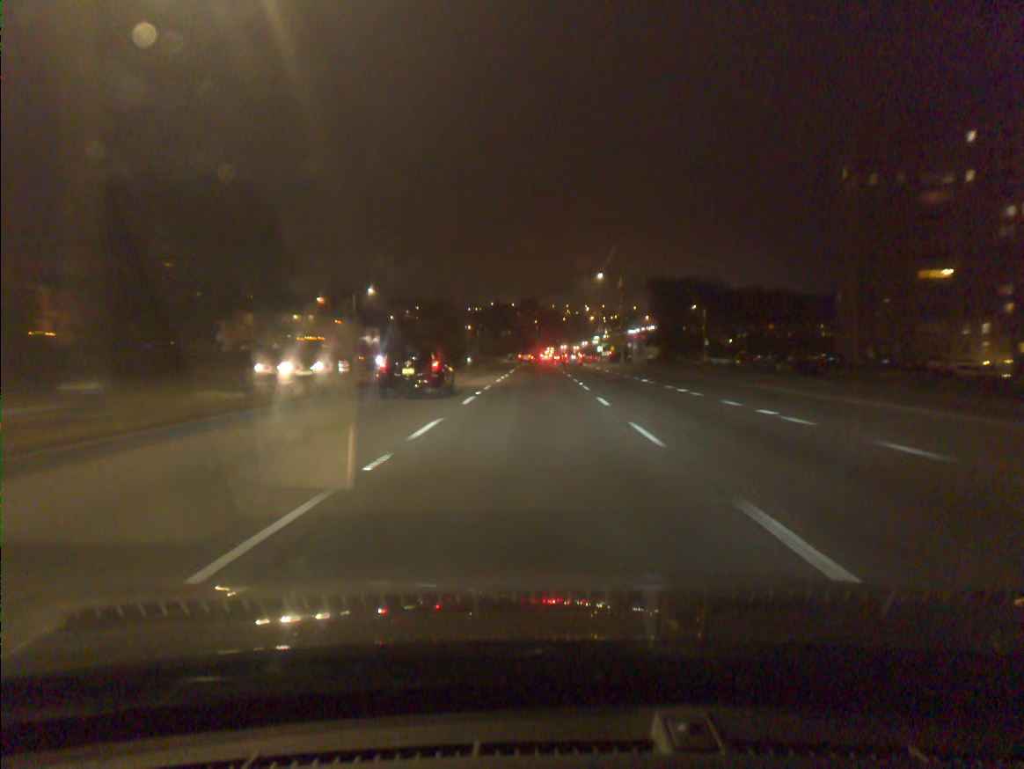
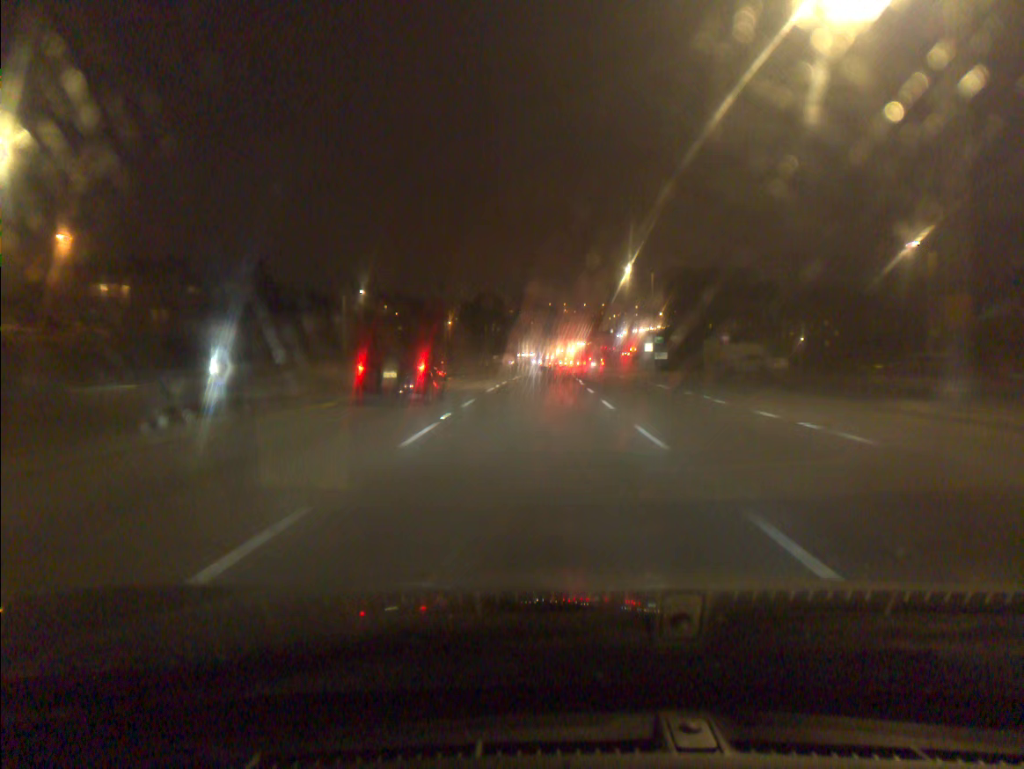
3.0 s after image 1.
(0.0, +67.5) m; 0°
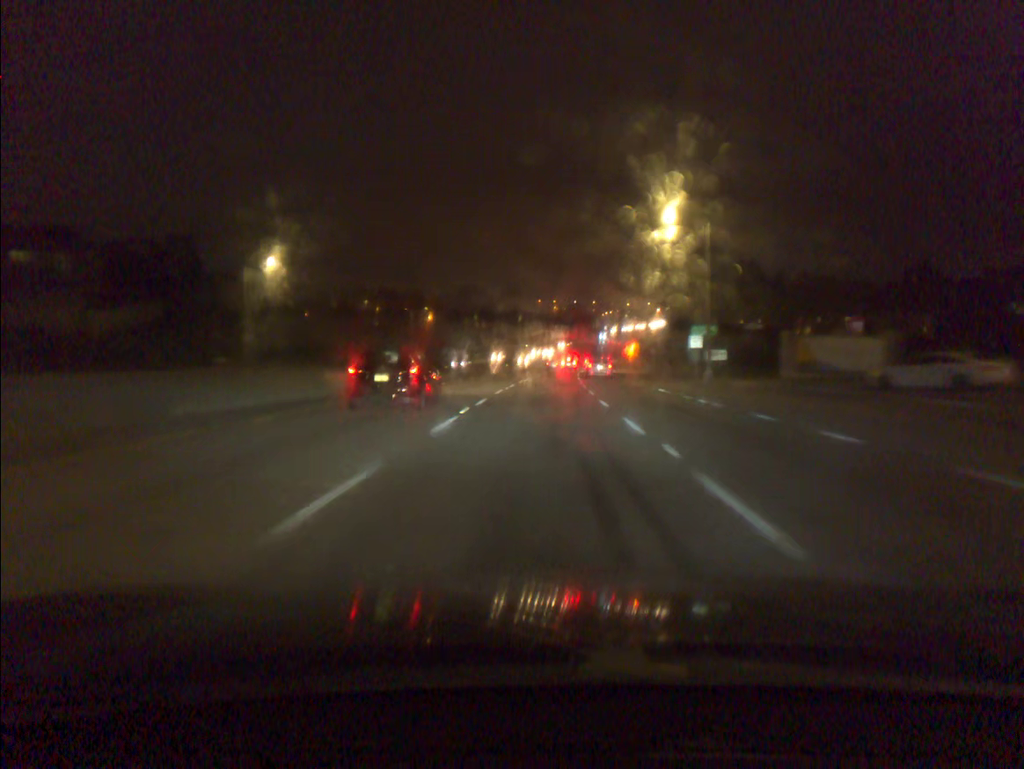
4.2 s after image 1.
(+0.2, +27.2) m; +1°
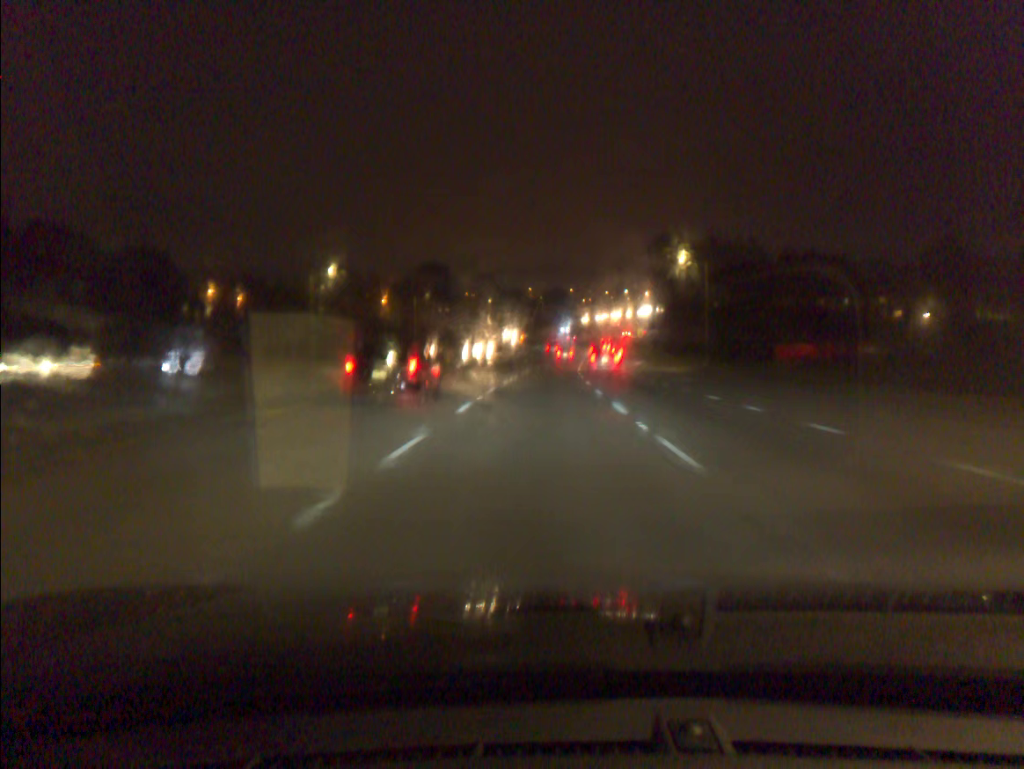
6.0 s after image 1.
(+0.6, +40.9) m; +2°
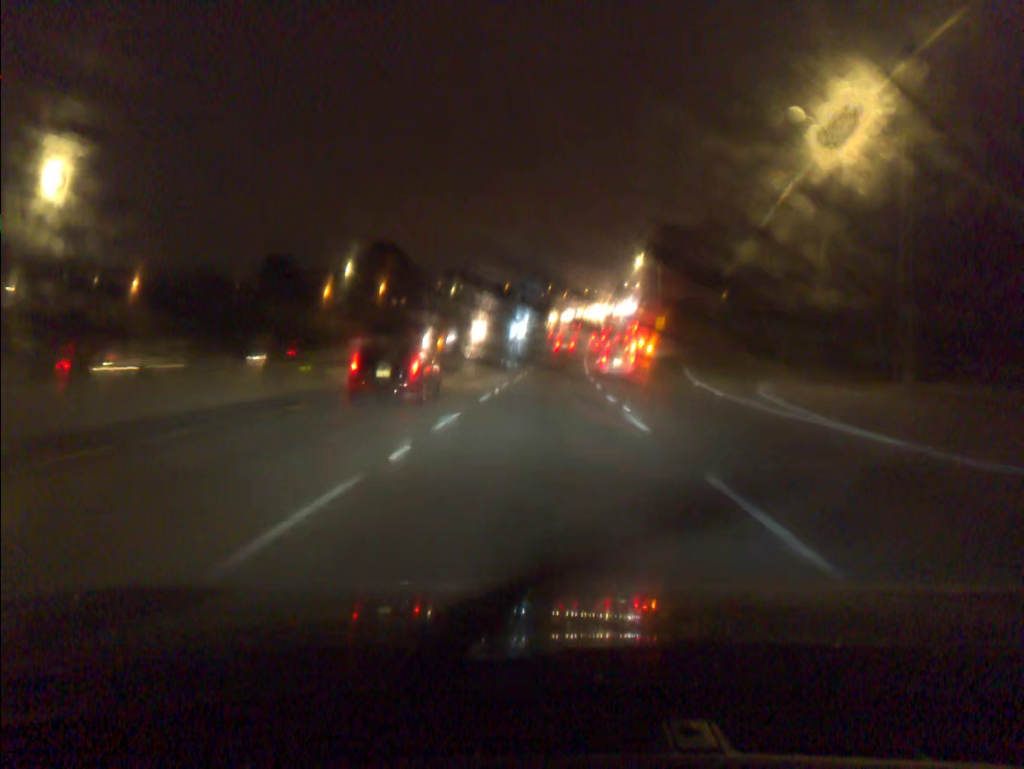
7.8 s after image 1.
(+0.5, +40.8) m; +1°
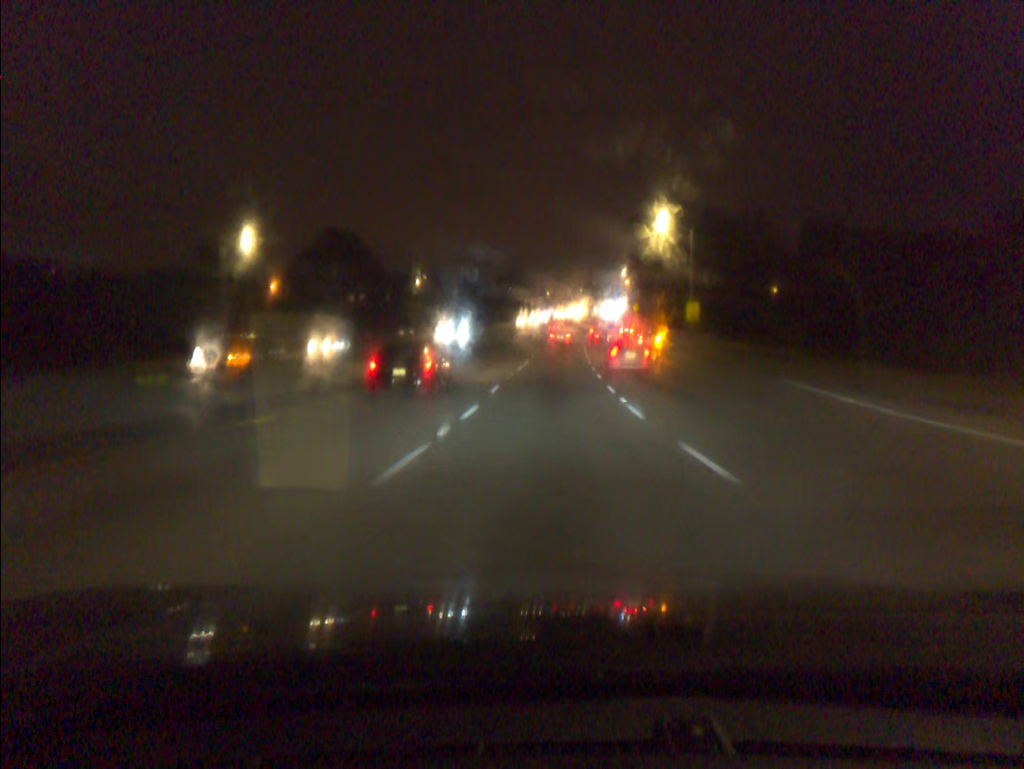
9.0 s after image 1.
(+0.3, +26.7) m; +1°
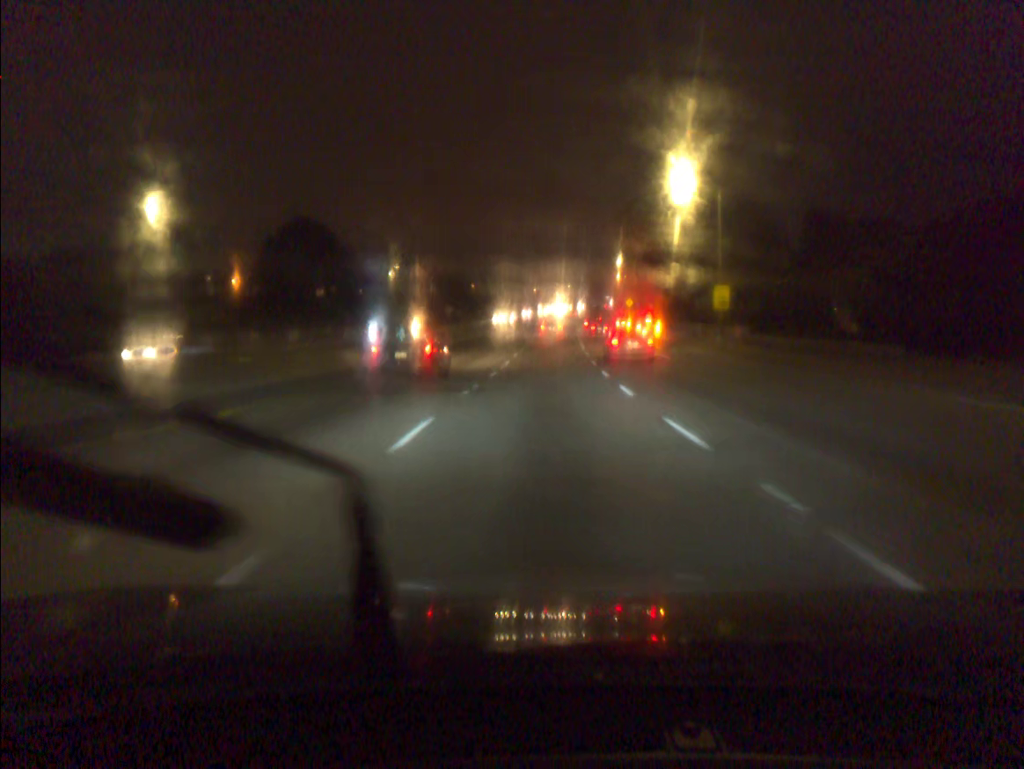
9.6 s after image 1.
(+0.1, +13.3) m; +1°
